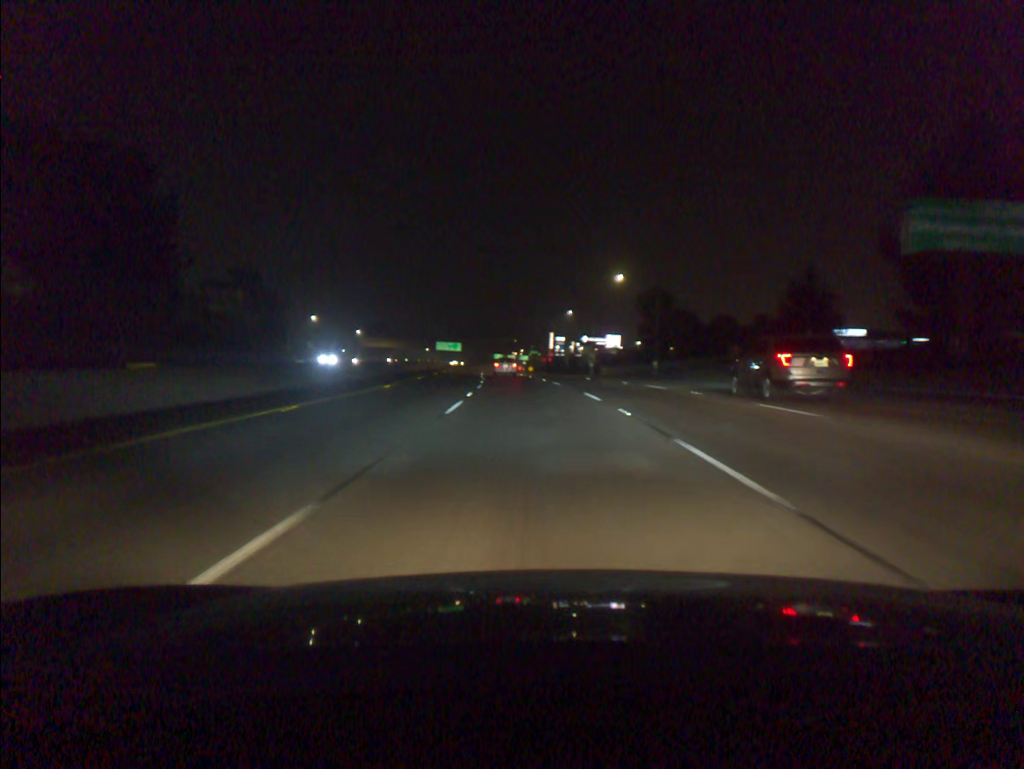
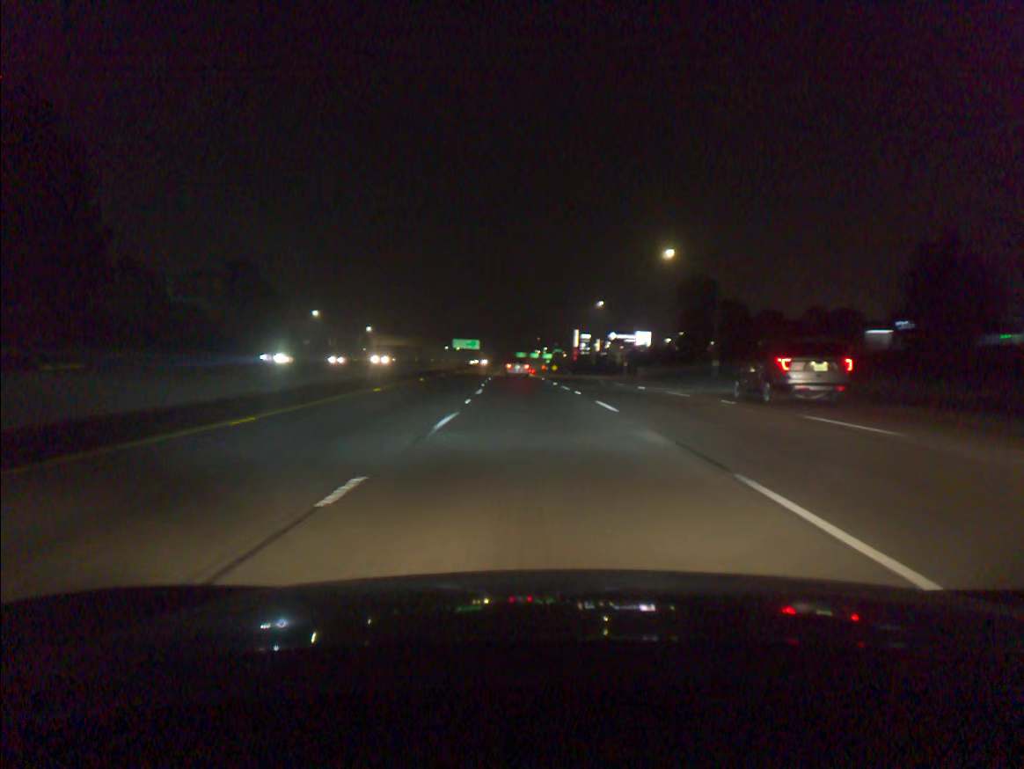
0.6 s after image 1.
(-0.3, +17.8) m; -2°
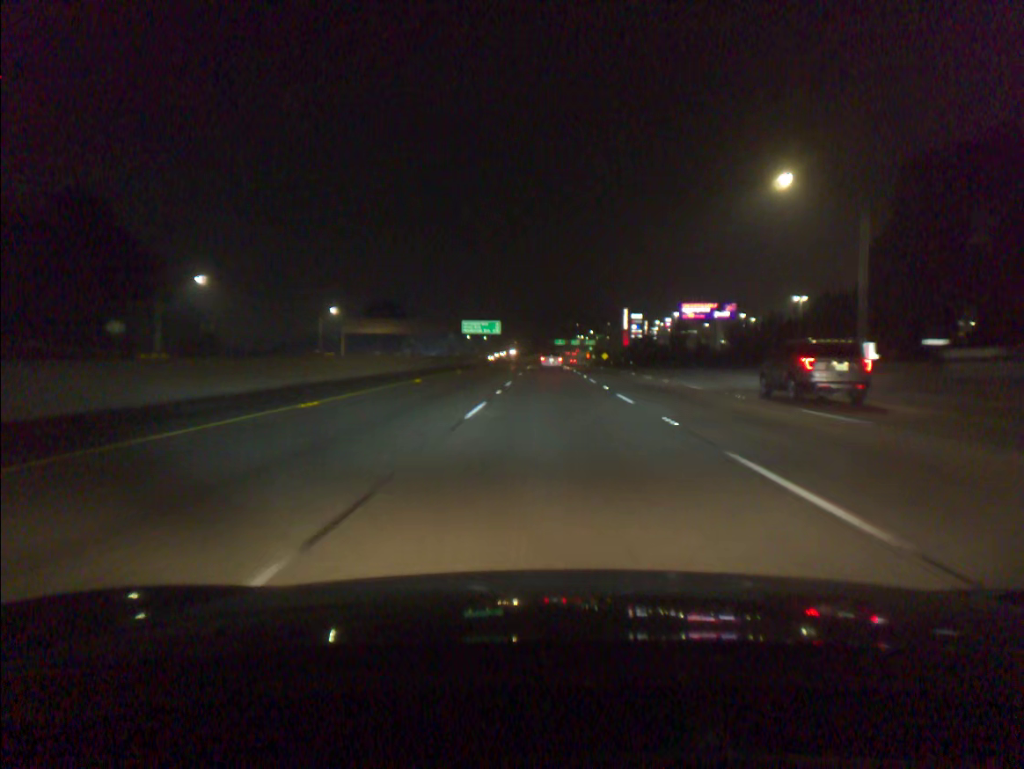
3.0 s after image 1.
(-2.6, +70.9) m; -3°
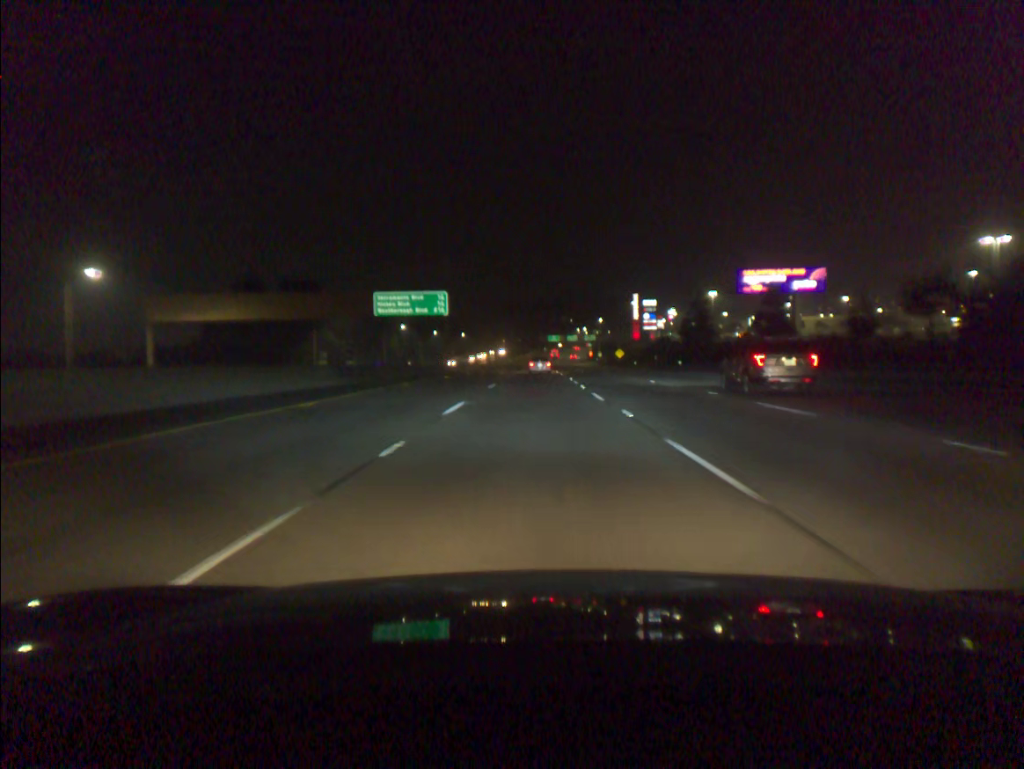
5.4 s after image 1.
(+0.7, +71.4) m; +1°
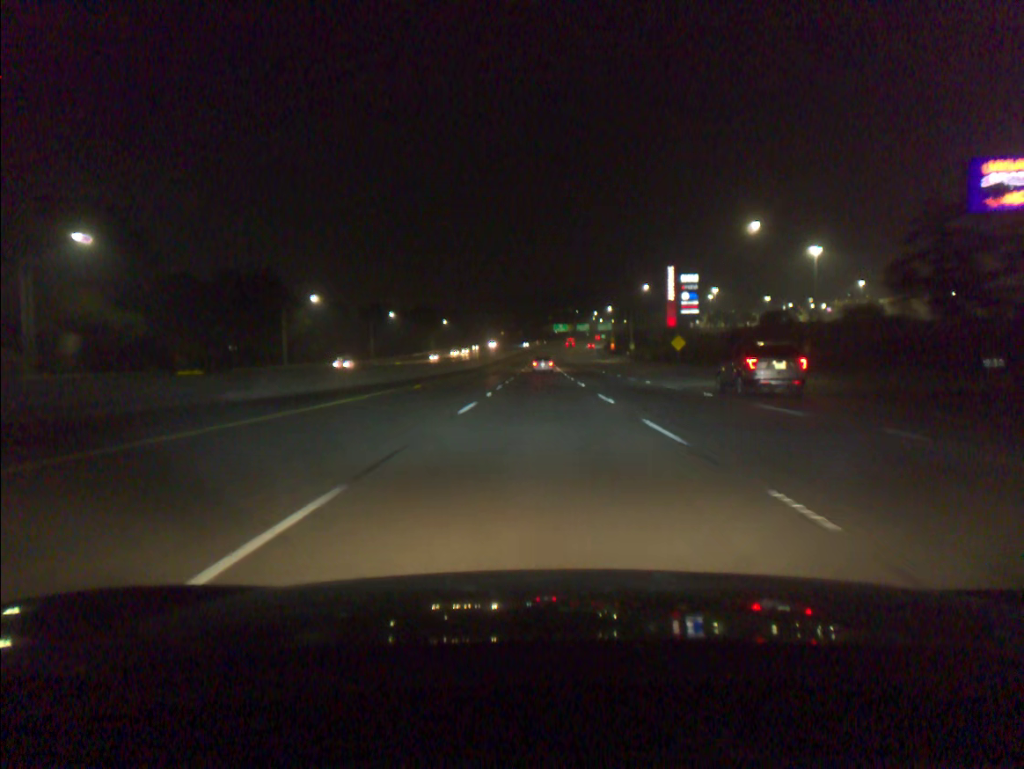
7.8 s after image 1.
(-0.4, +72.0) m; 0°
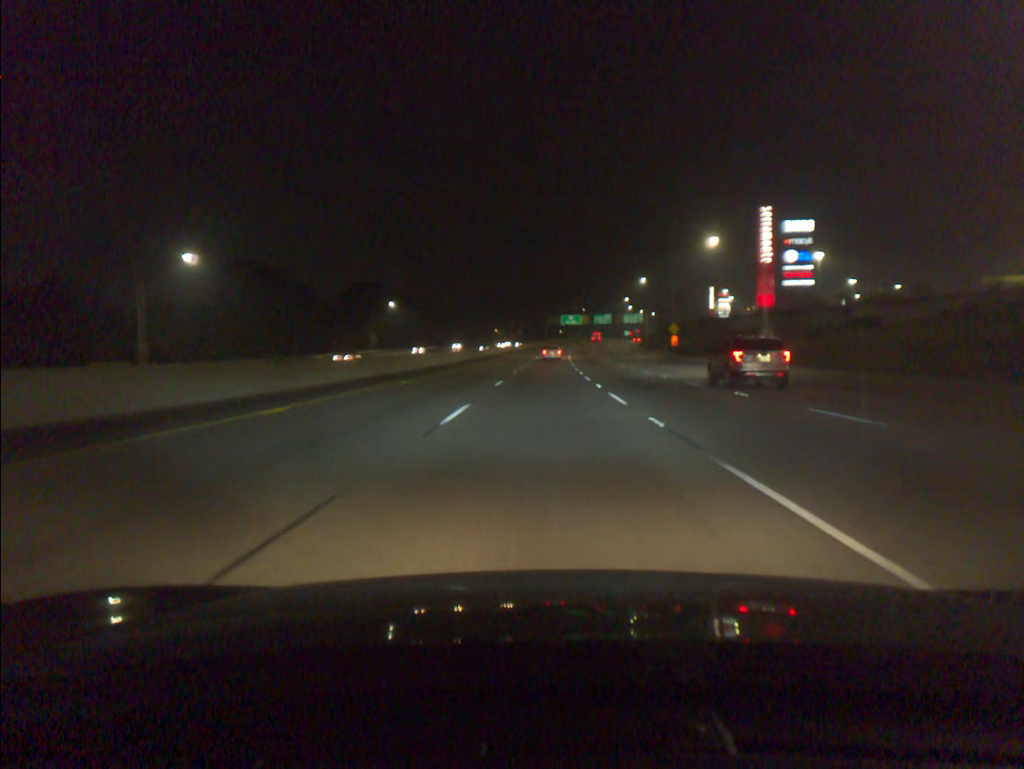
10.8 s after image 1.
(-0.1, +91.6) m; 0°
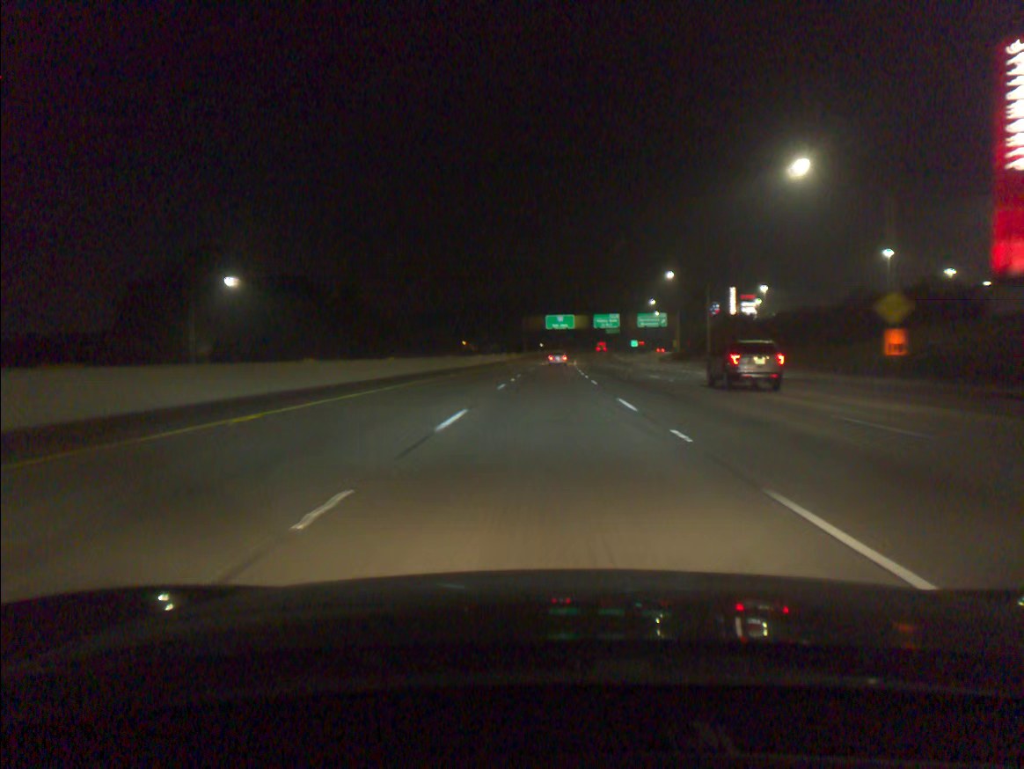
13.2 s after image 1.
(+0.8, +74.5) m; +1°
